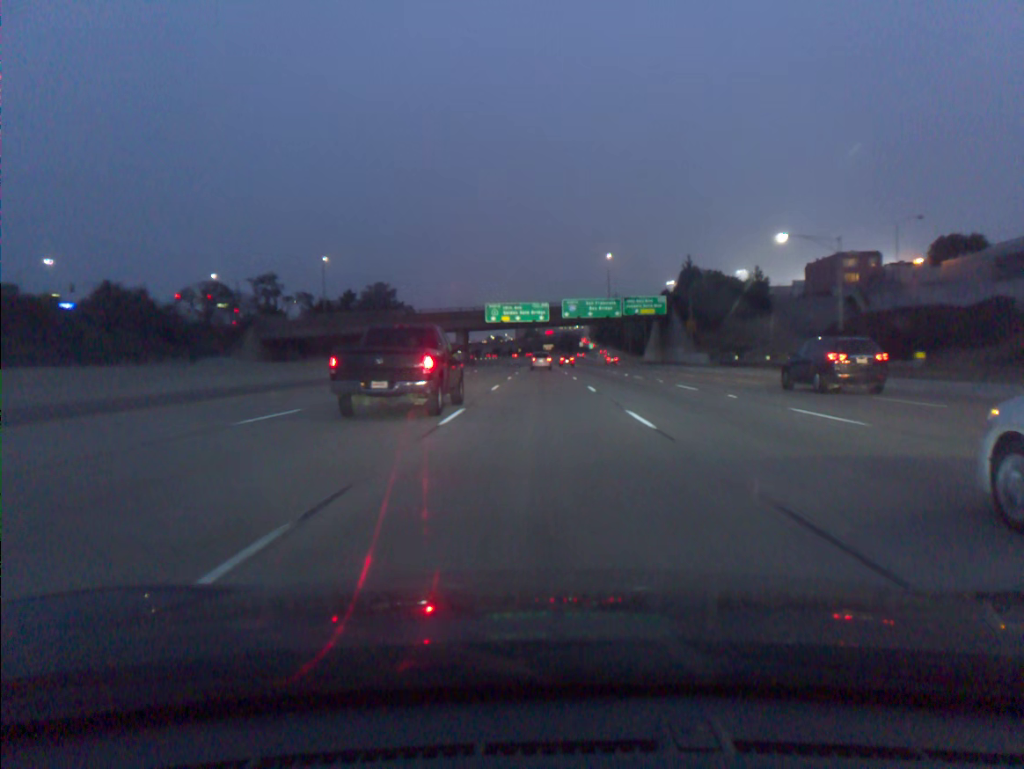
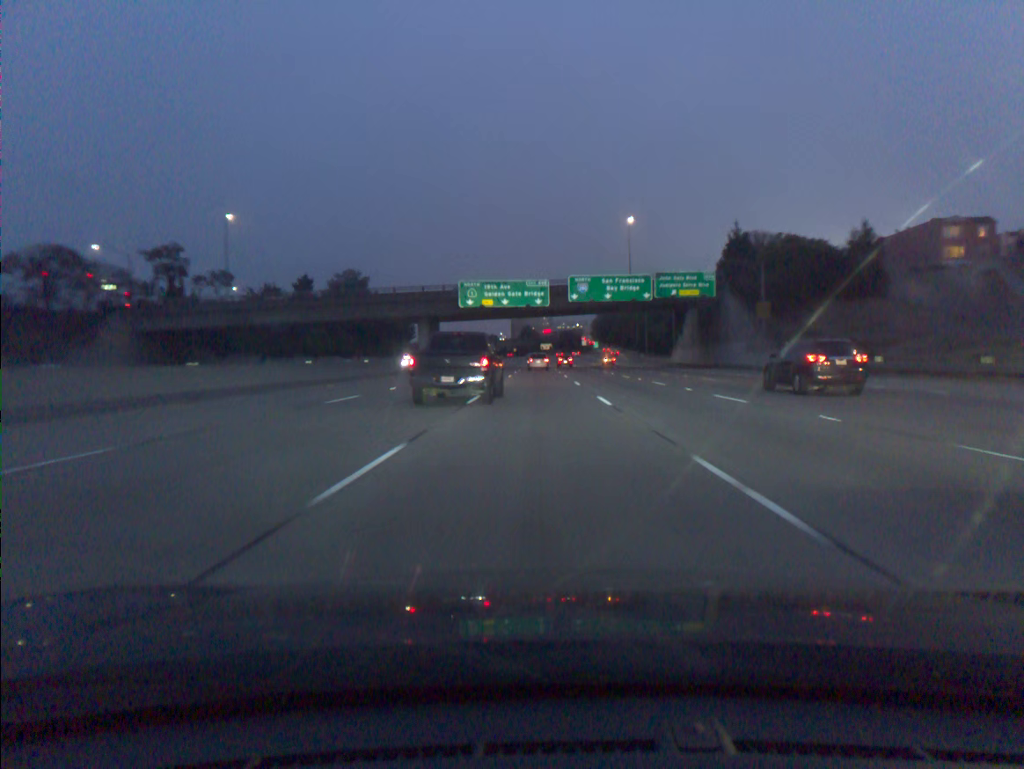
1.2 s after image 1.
(+0.1, +36.3) m; 0°
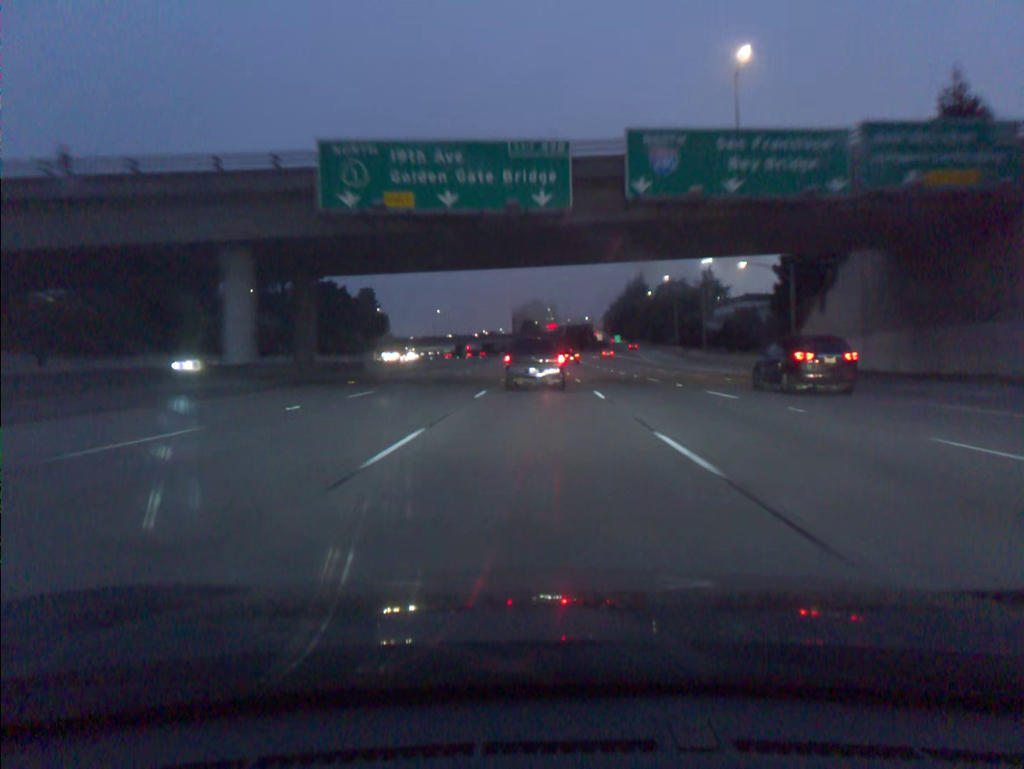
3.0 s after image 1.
(-0.1, +54.8) m; 0°
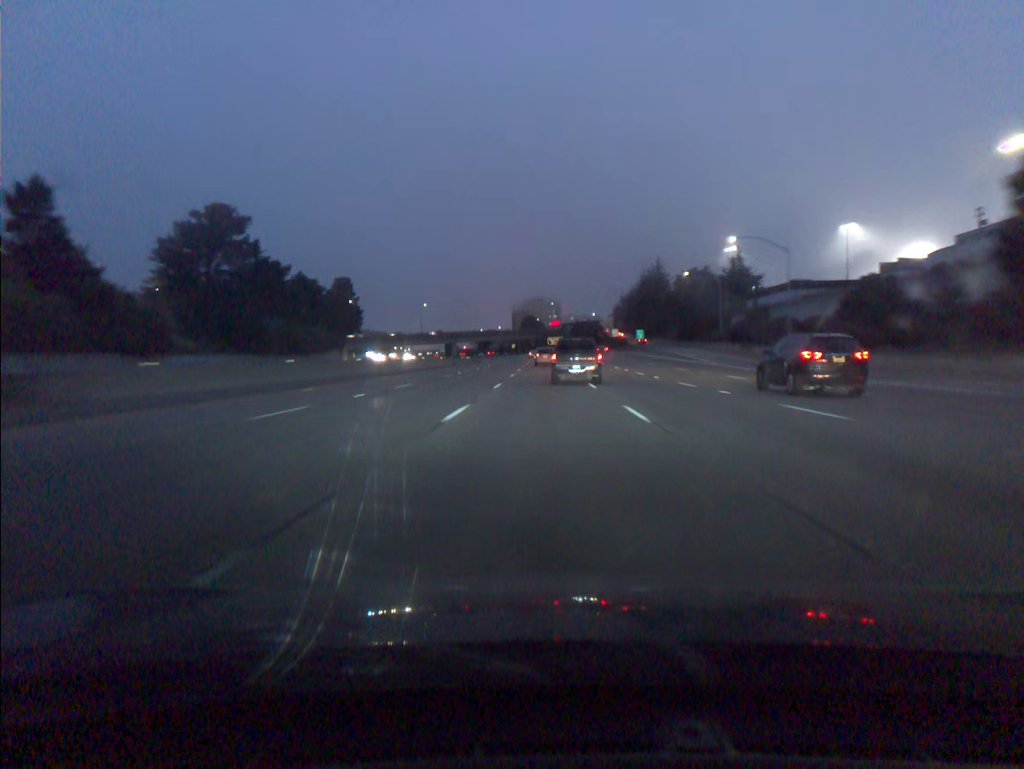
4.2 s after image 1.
(0.0, +36.6) m; 0°
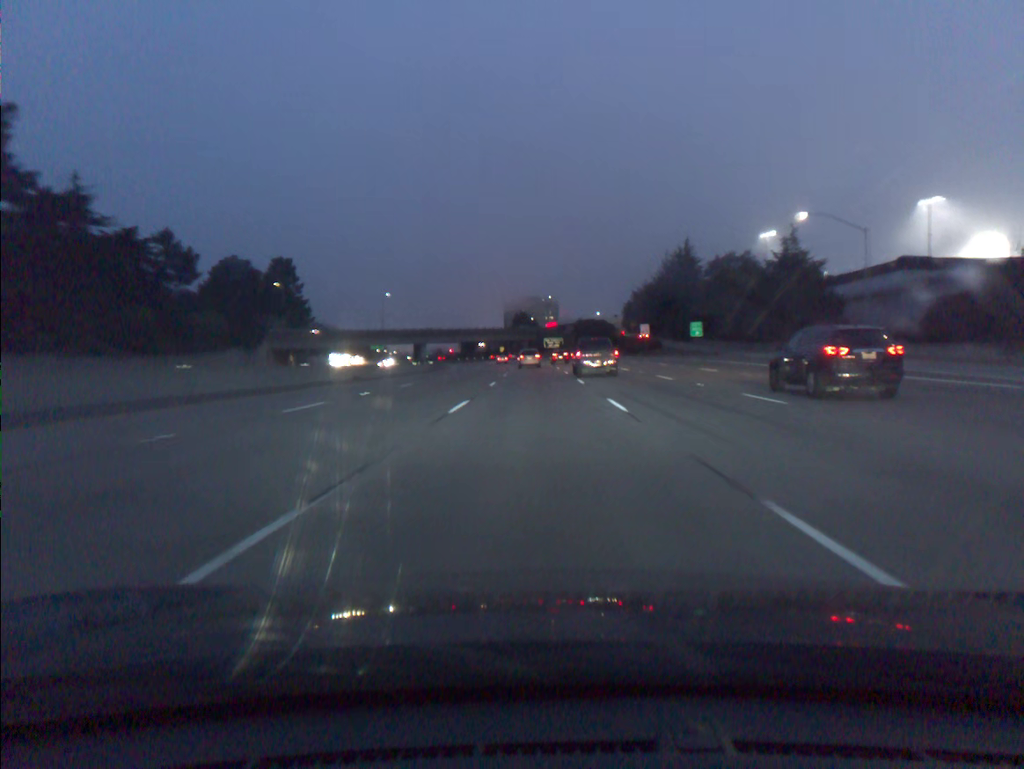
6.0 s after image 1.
(+0.2, +54.9) m; 0°
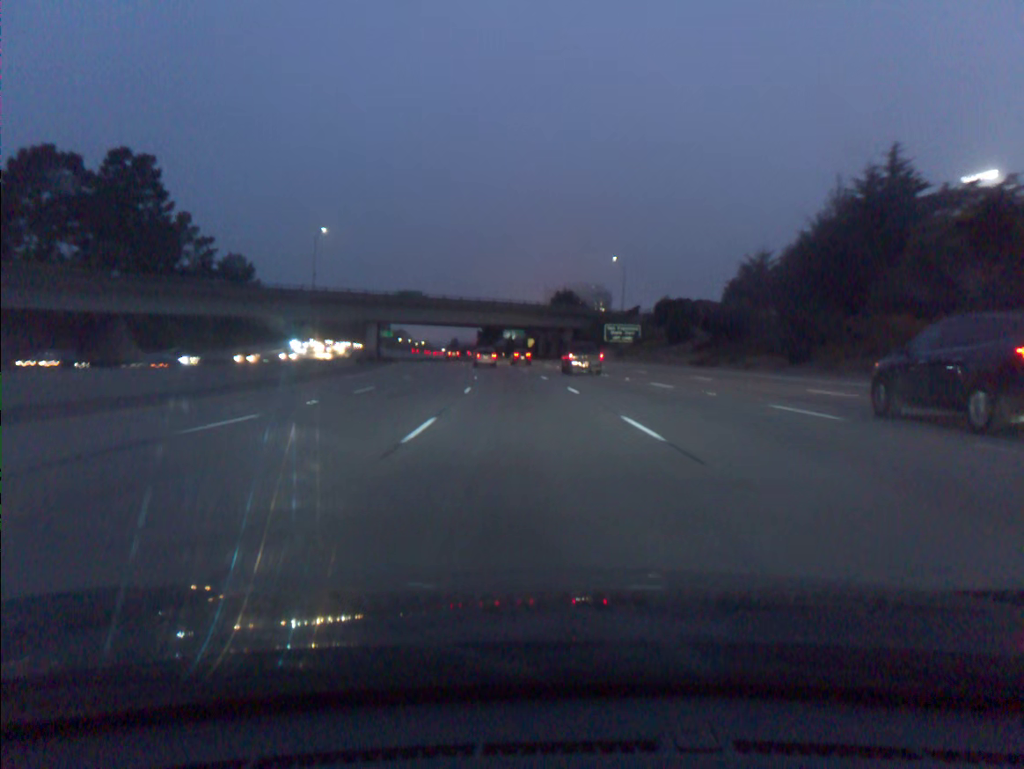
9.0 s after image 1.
(-1.5, +90.8) m; -3°
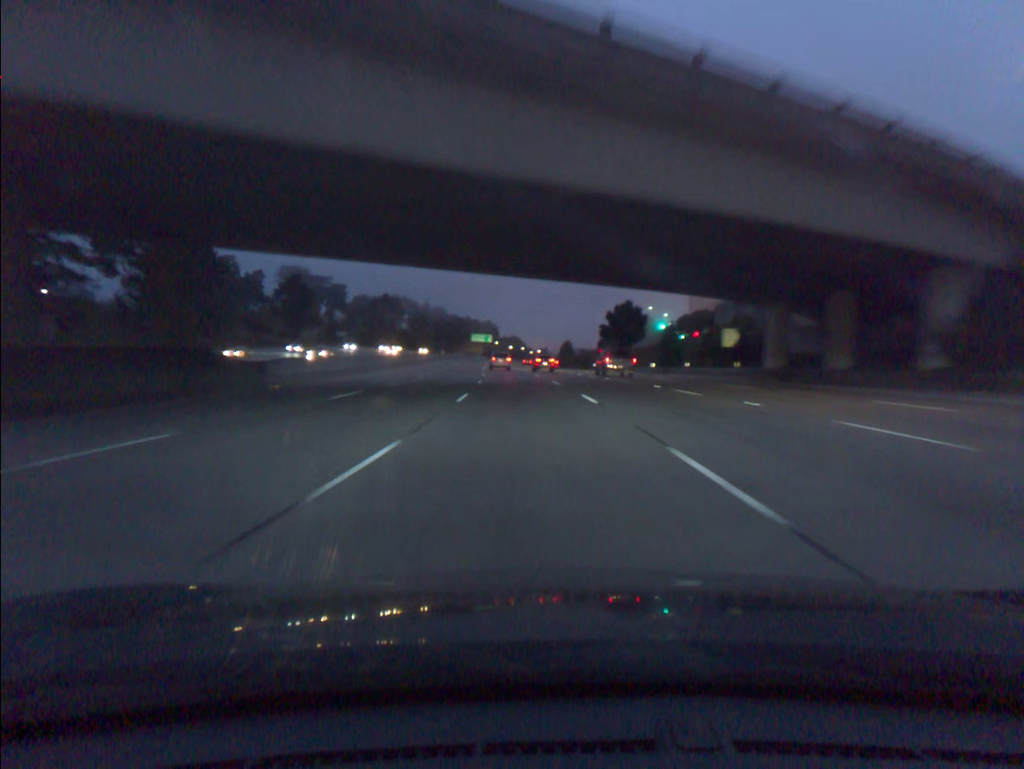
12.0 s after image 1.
(-6.9, +90.1) m; -9°
